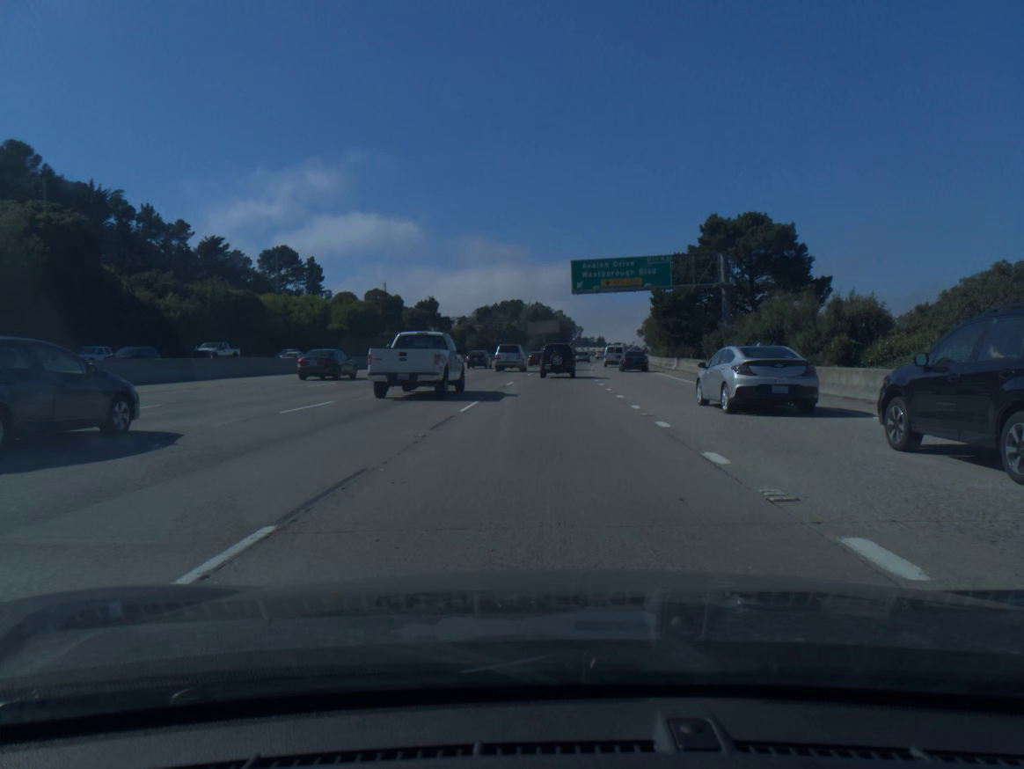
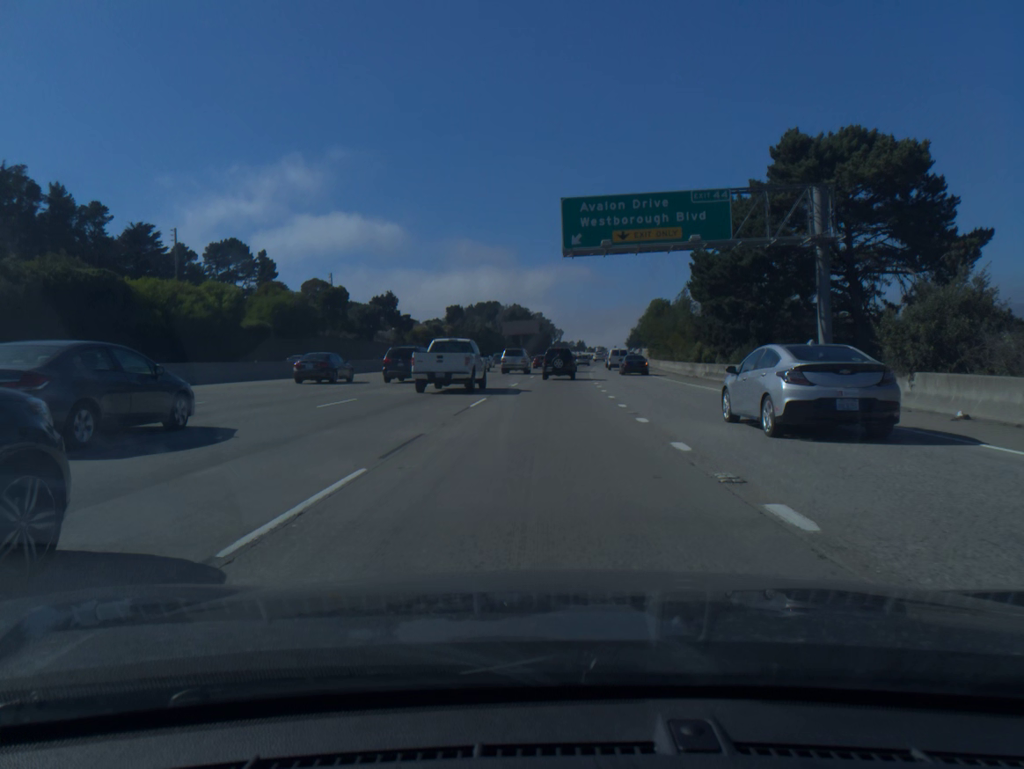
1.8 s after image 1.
(+0.3, +26.2) m; +1°
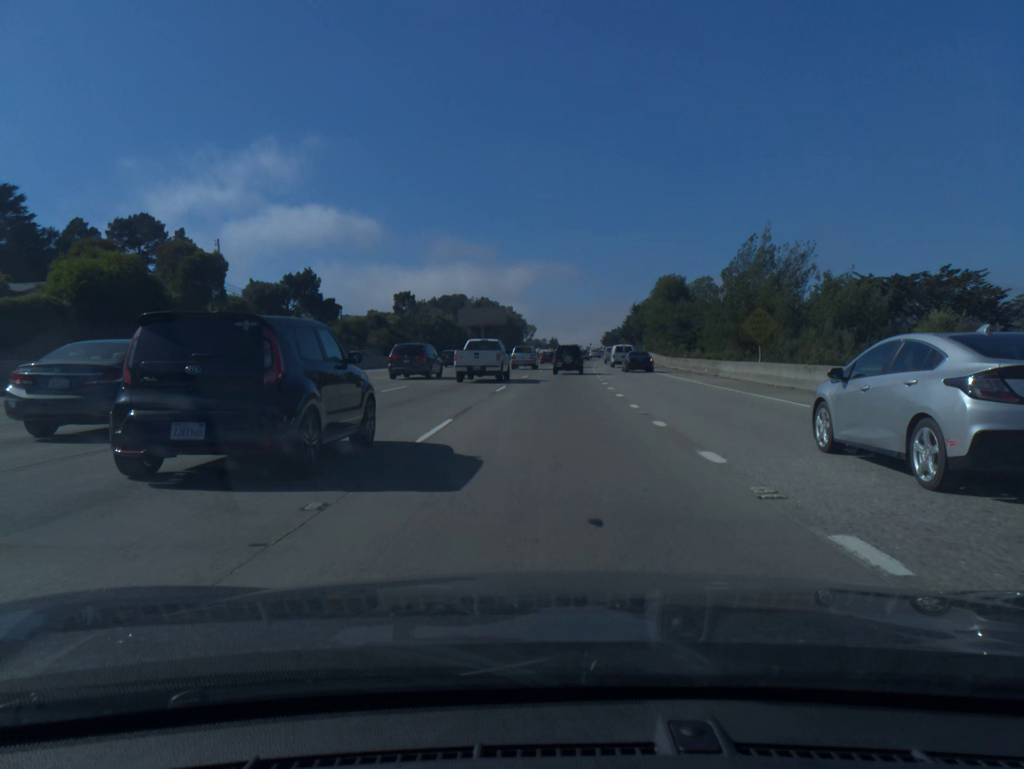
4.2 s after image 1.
(+0.6, +37.3) m; +2°
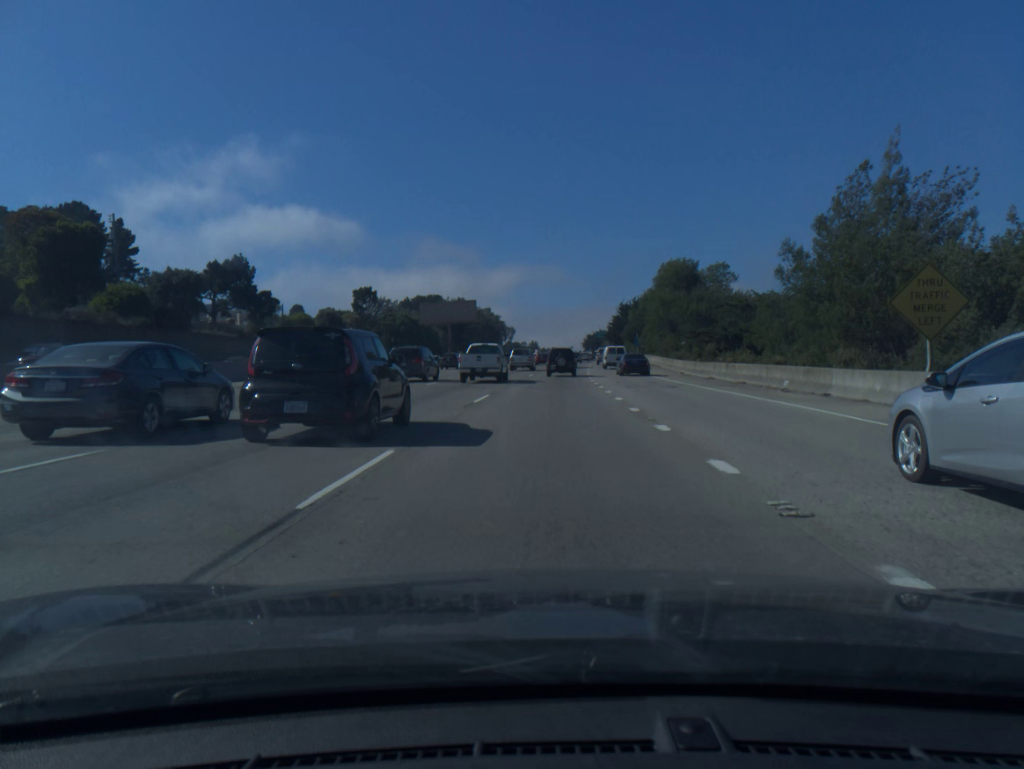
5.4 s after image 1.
(+0.2, +19.4) m; +1°
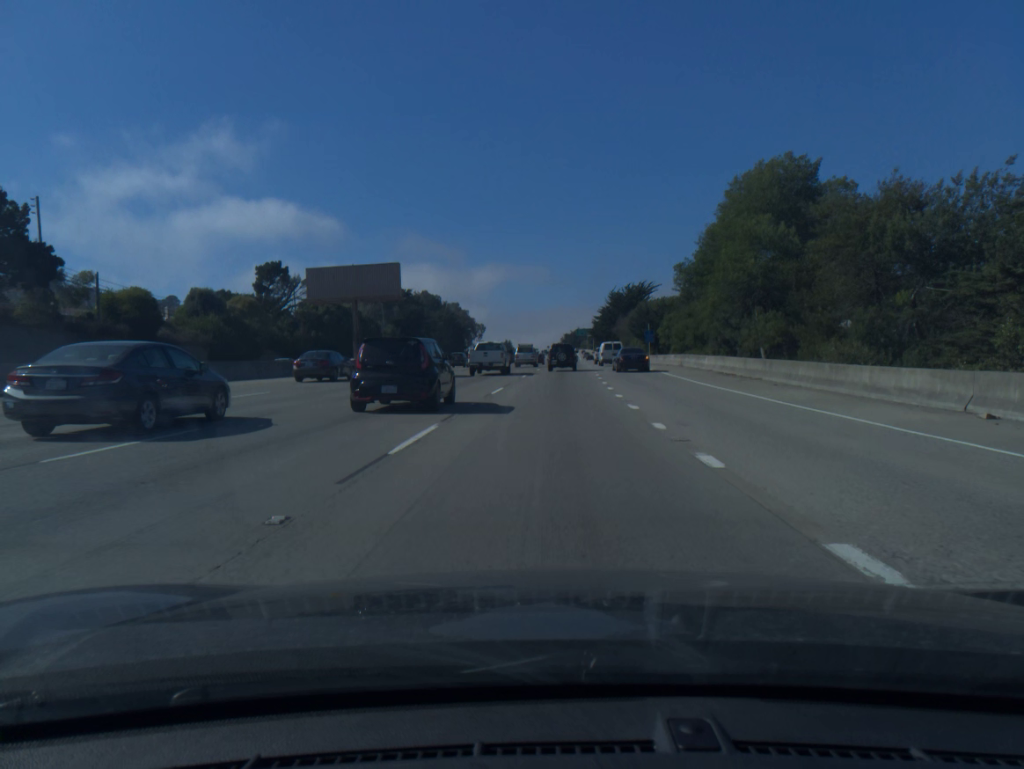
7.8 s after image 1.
(+0.7, +40.3) m; +2°
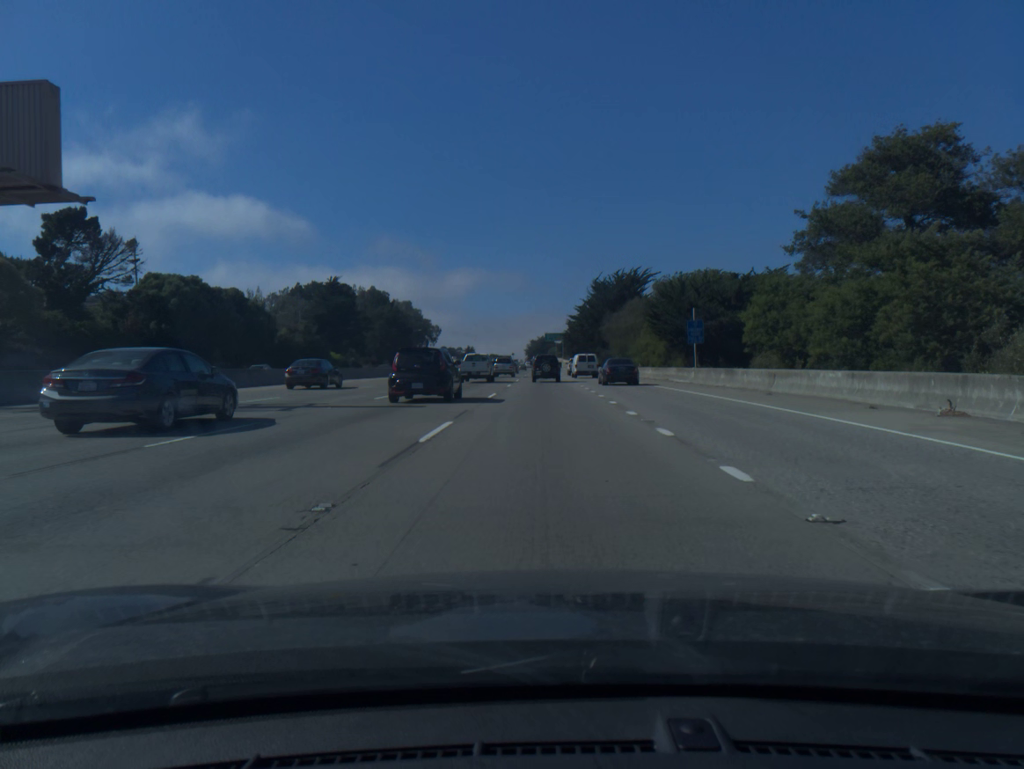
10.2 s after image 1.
(+0.8, +41.8) m; +2°
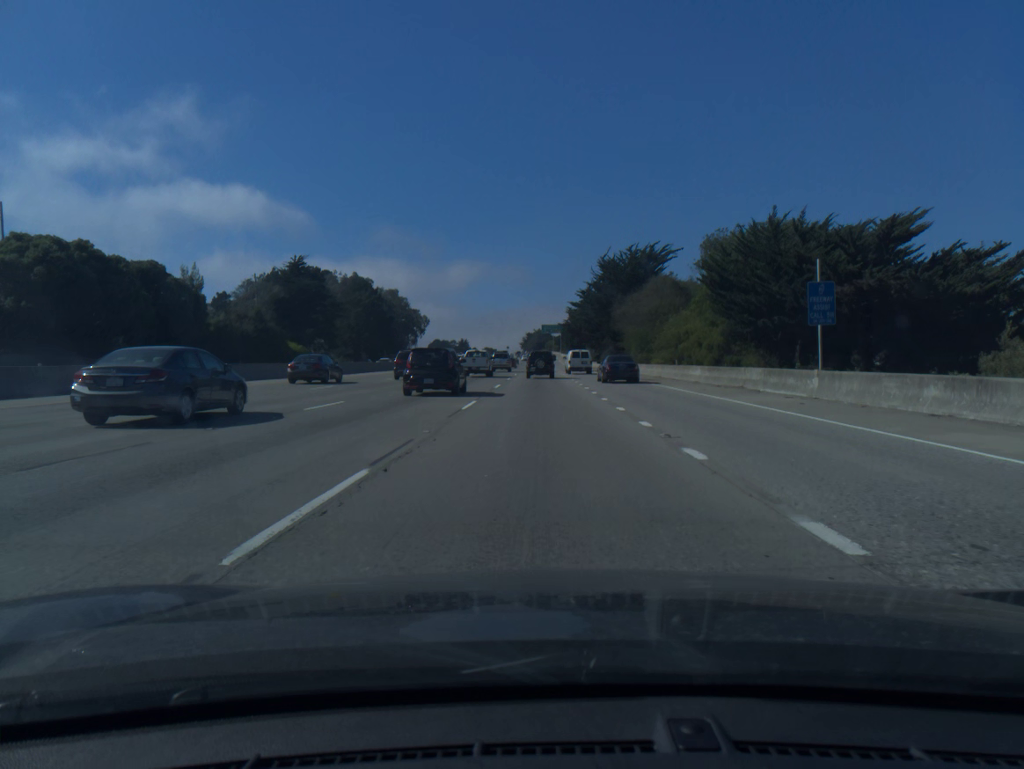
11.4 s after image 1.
(+0.1, +21.4) m; 0°
